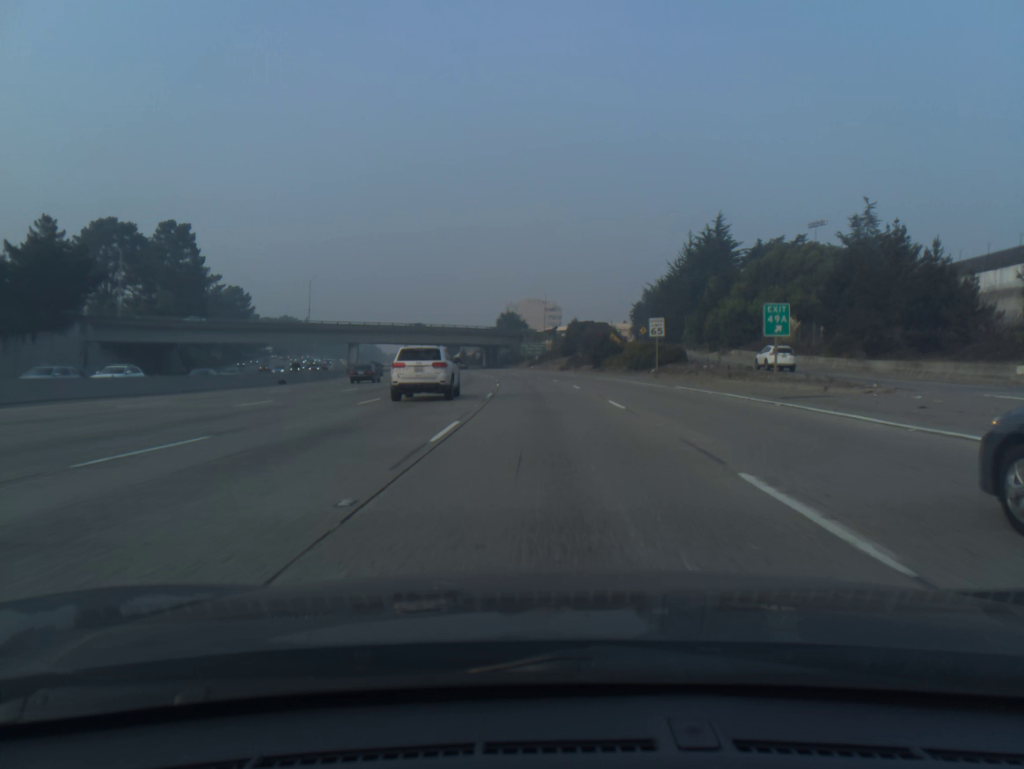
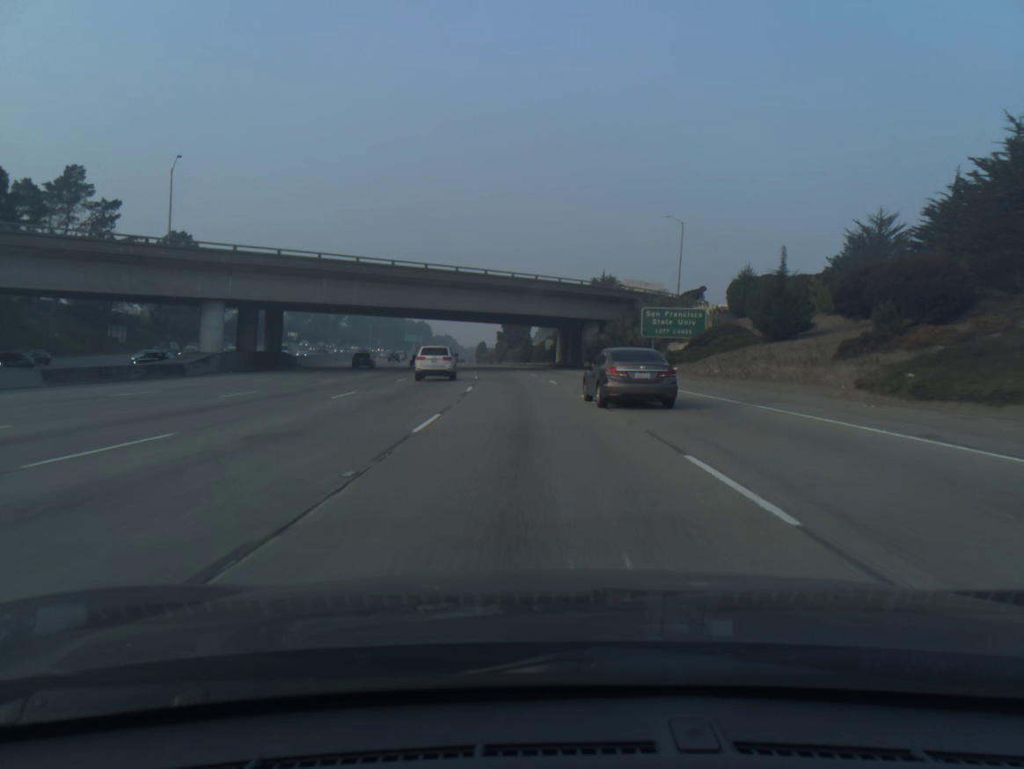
(-3.9, +86.1) m; -6°
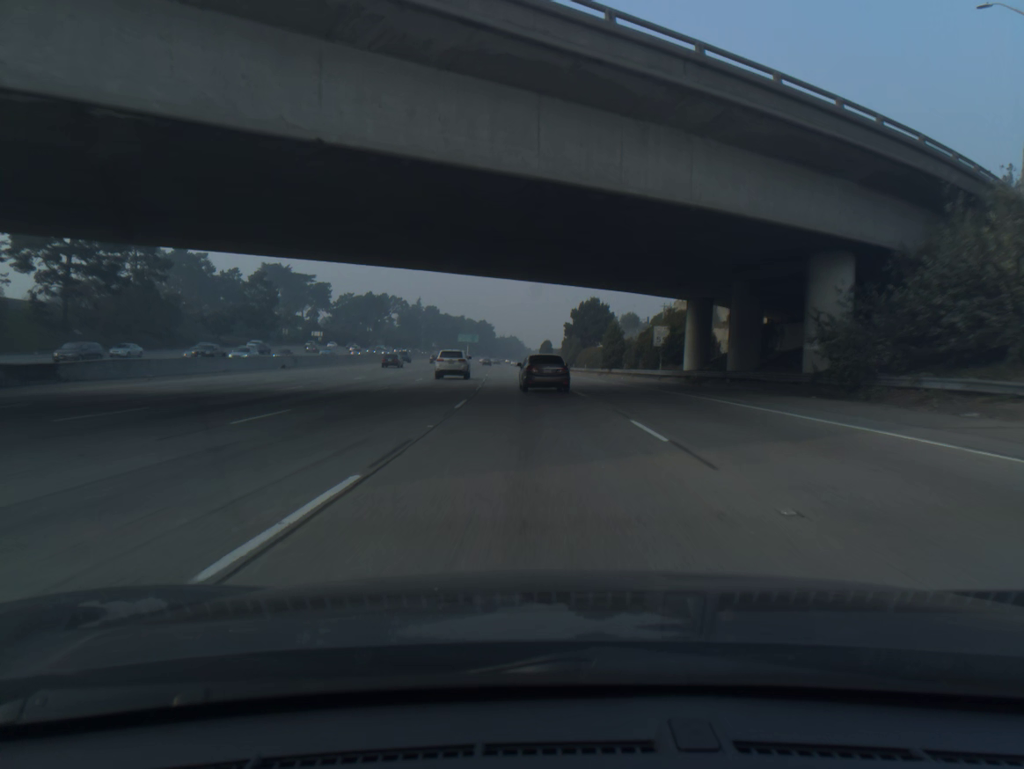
(-2.4, +52.0) m; -5°
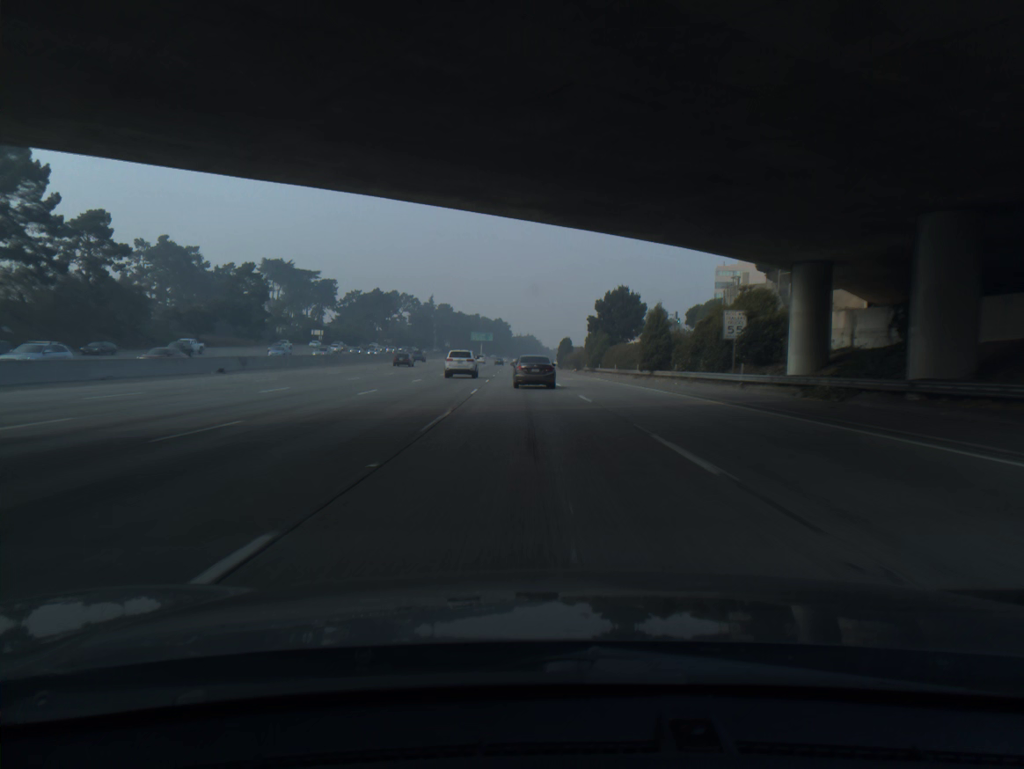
(-0.2, +17.3) m; -1°
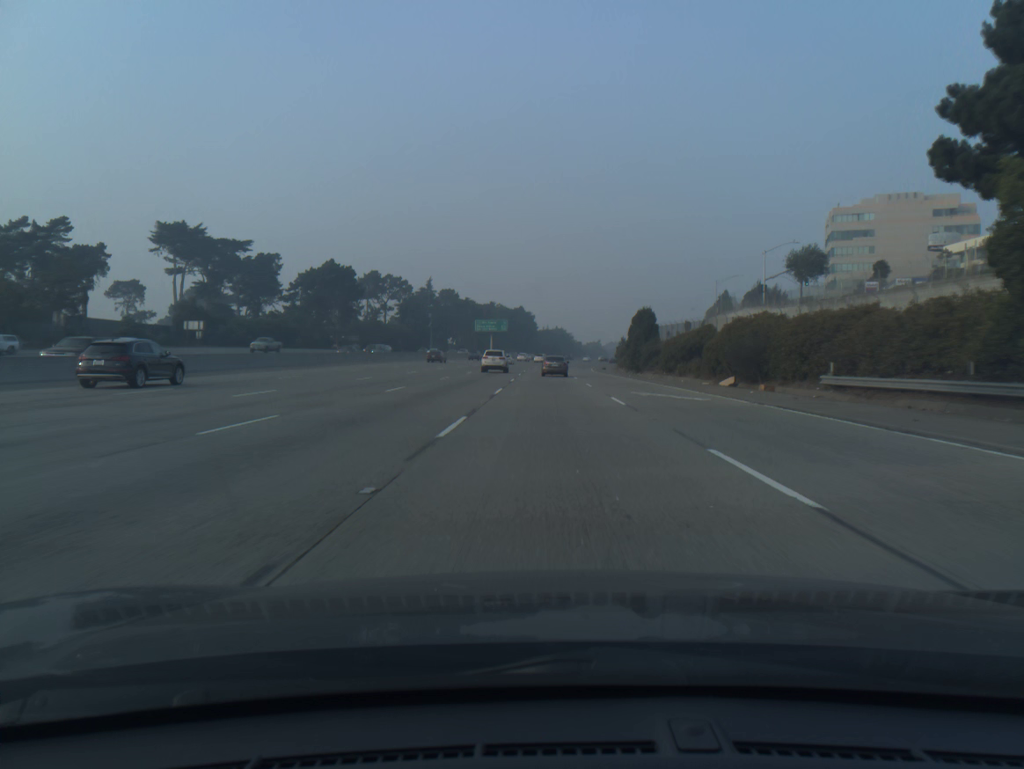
(-2.9, +86.8) m; -2°
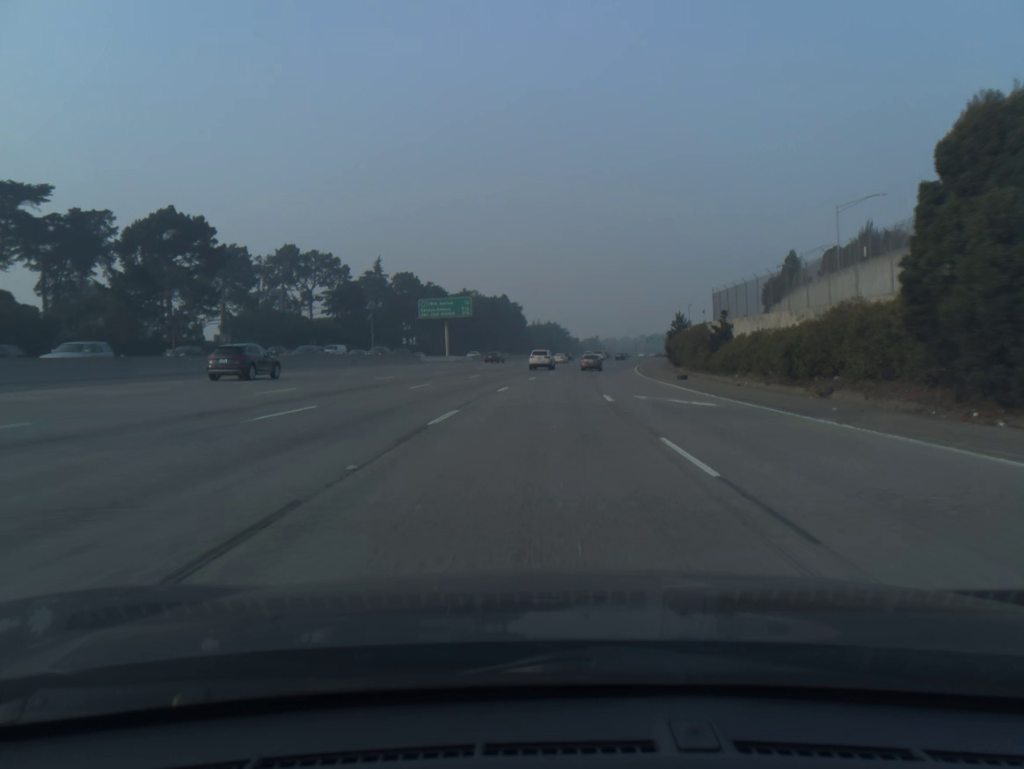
(+0.5, +69.4) m; +1°
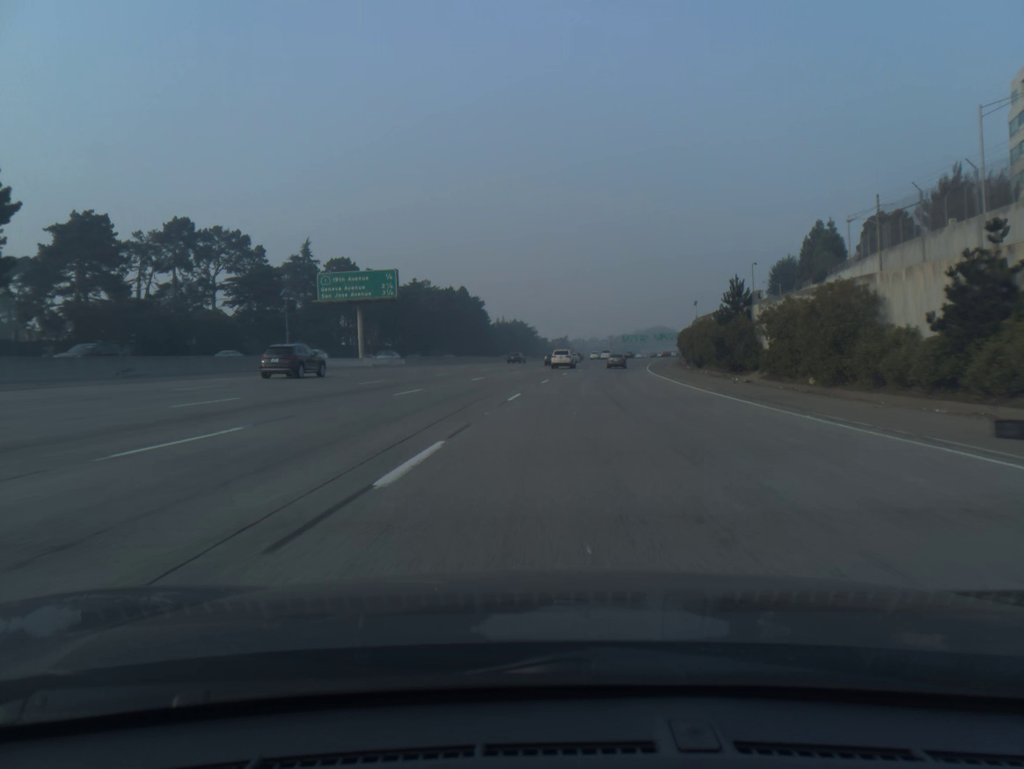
(+0.5, +34.6) m; +2°
